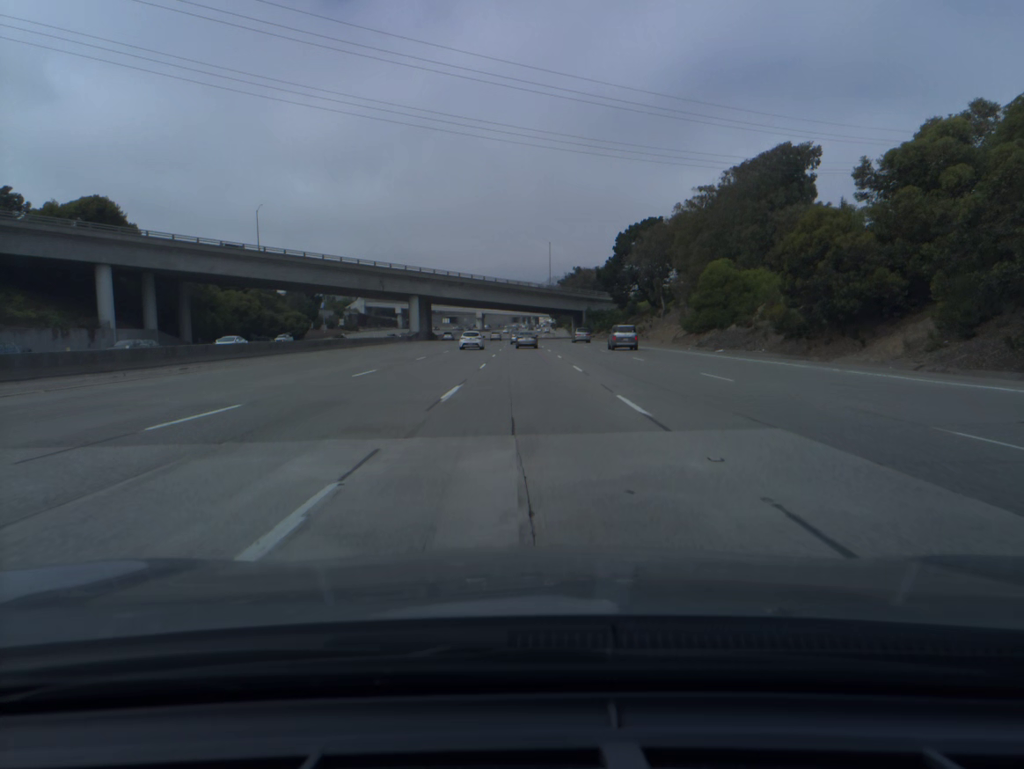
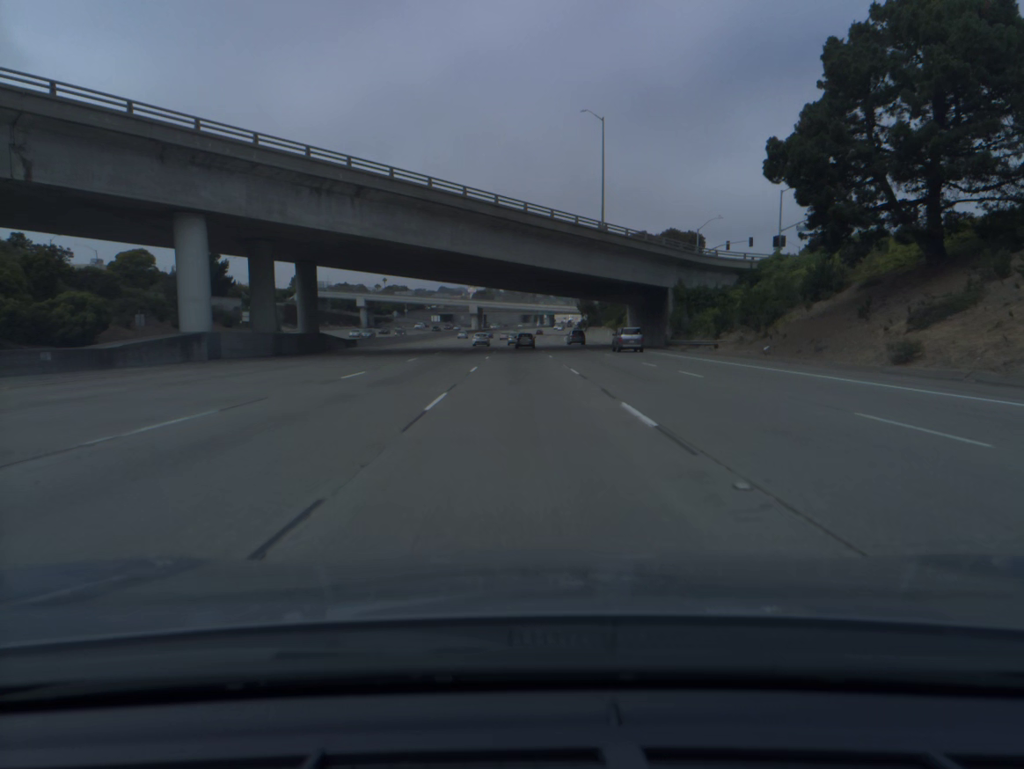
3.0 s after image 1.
(-0.4, +86.8) m; -1°
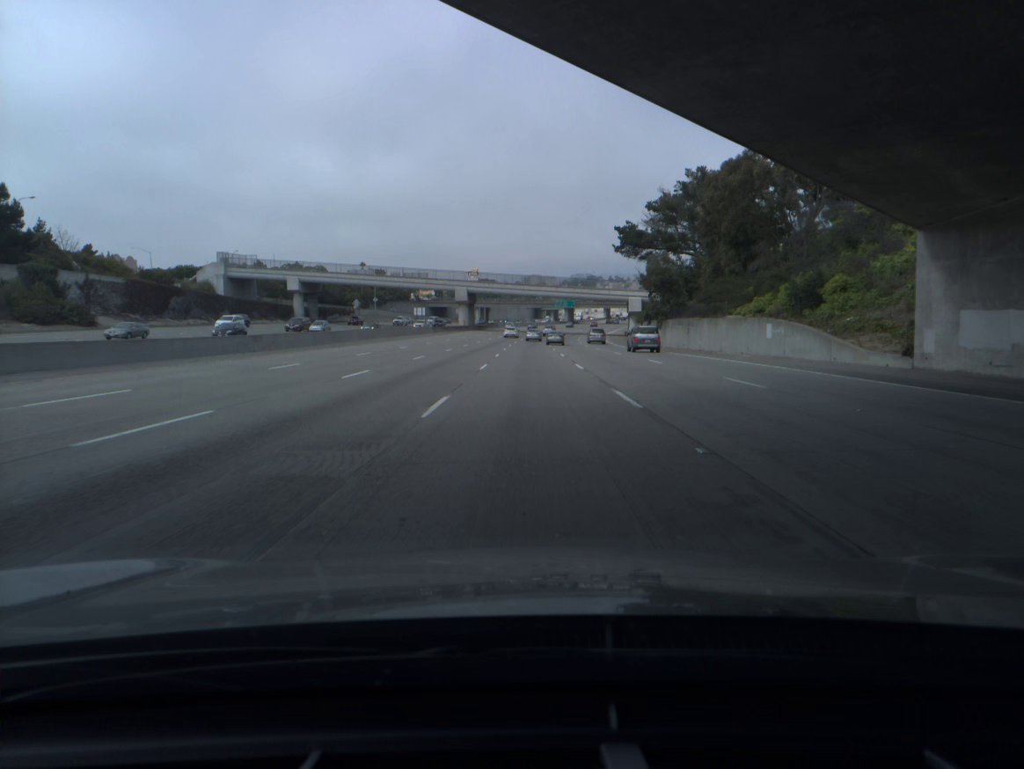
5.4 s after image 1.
(-0.6, +71.6) m; -1°
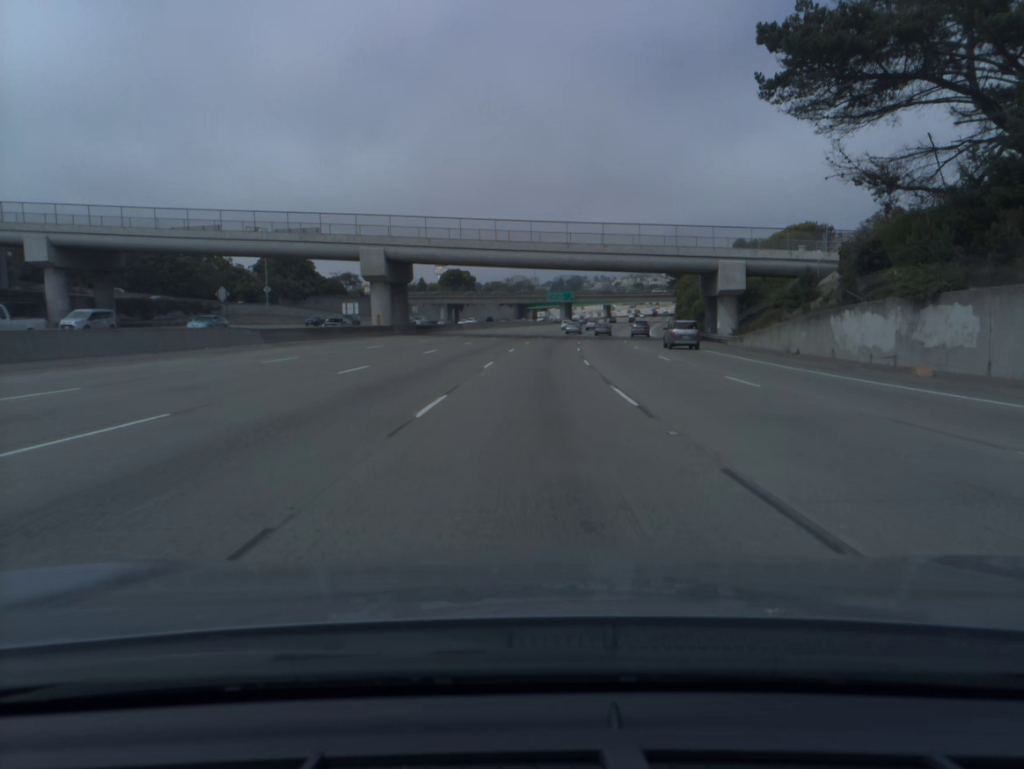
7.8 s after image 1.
(+0.4, +72.3) m; +1°
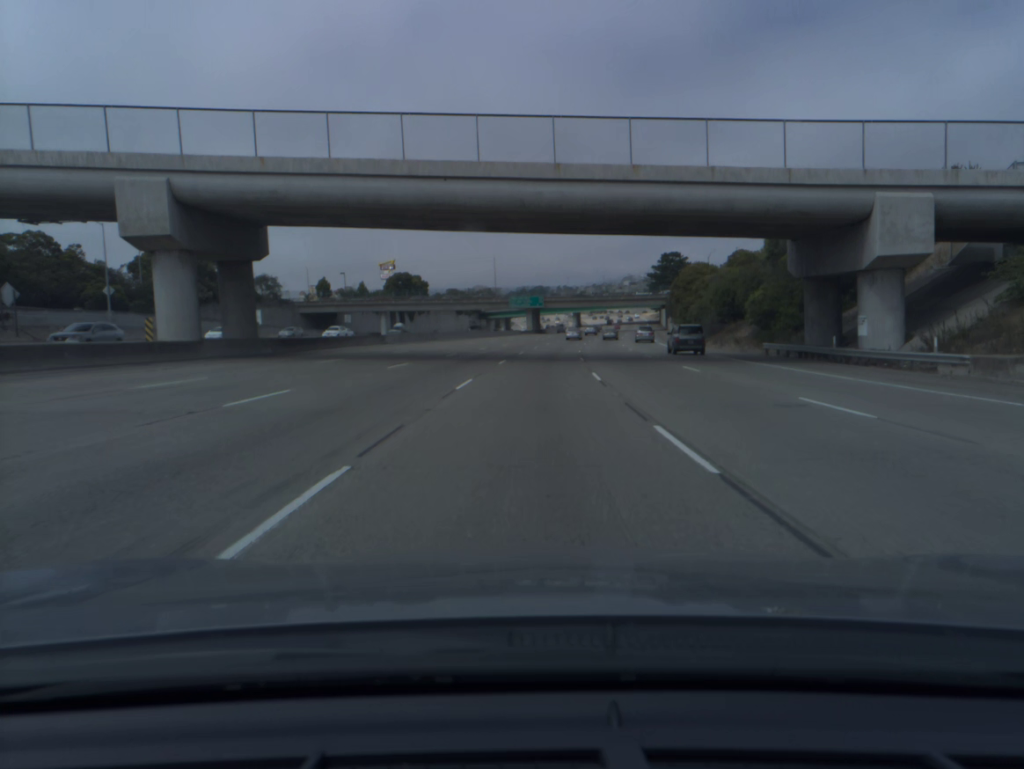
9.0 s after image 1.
(+0.9, +36.2) m; +3°
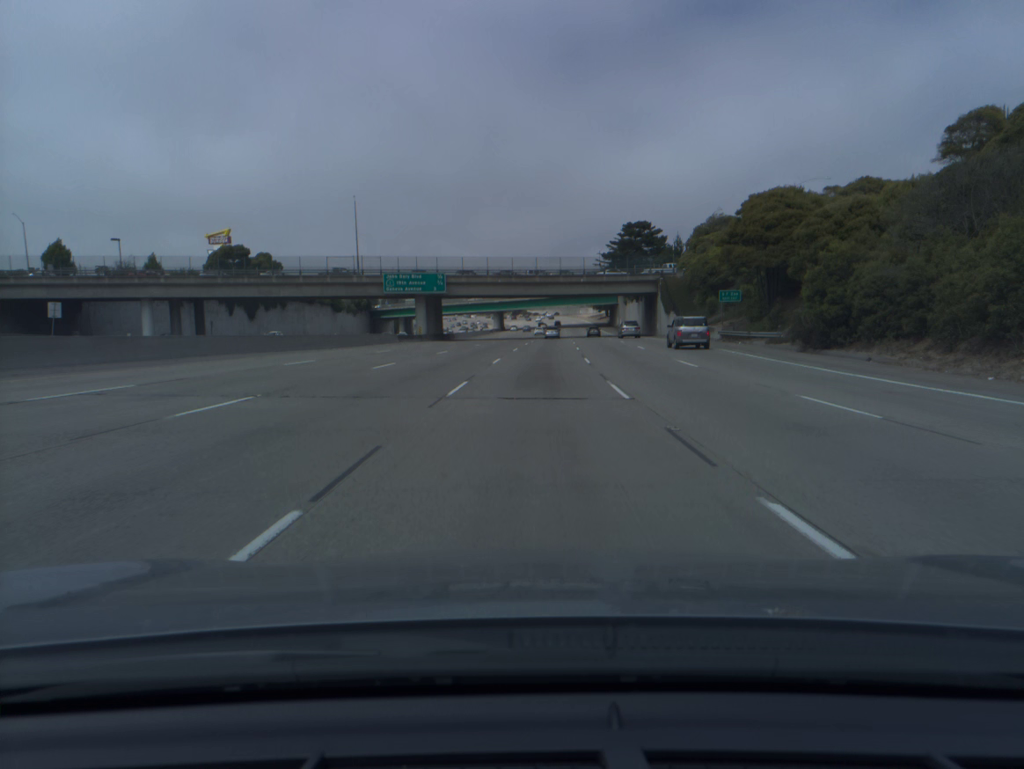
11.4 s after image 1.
(+3.6, +73.5) m; +6°
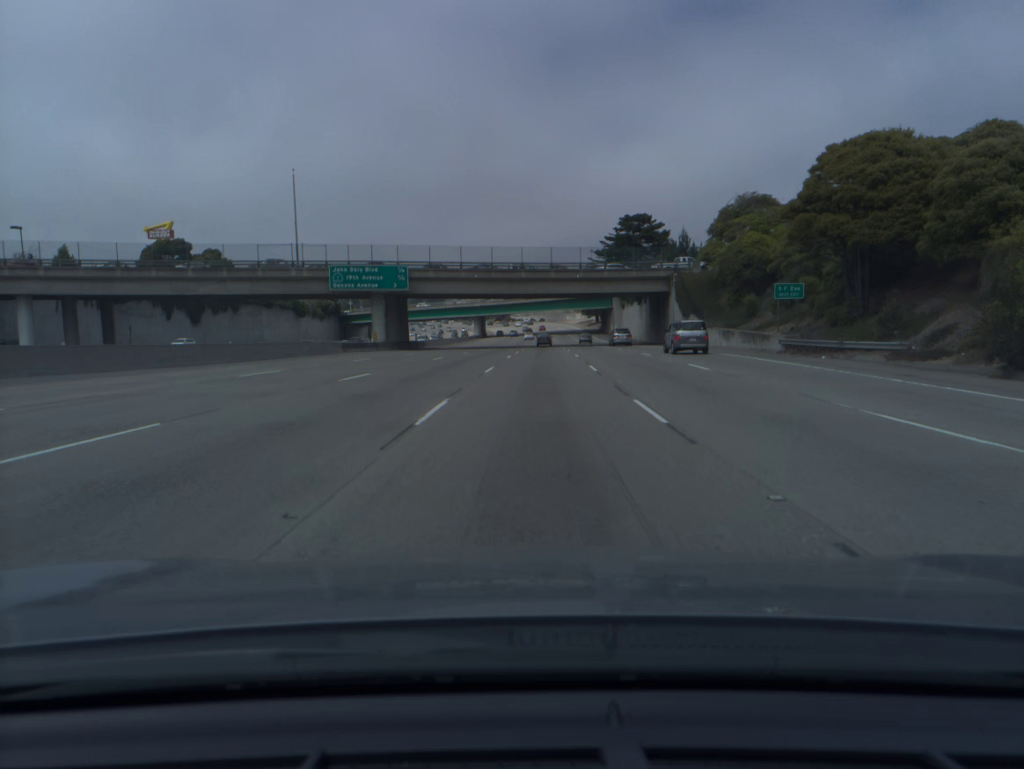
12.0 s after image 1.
(+0.2, +18.6) m; +1°
